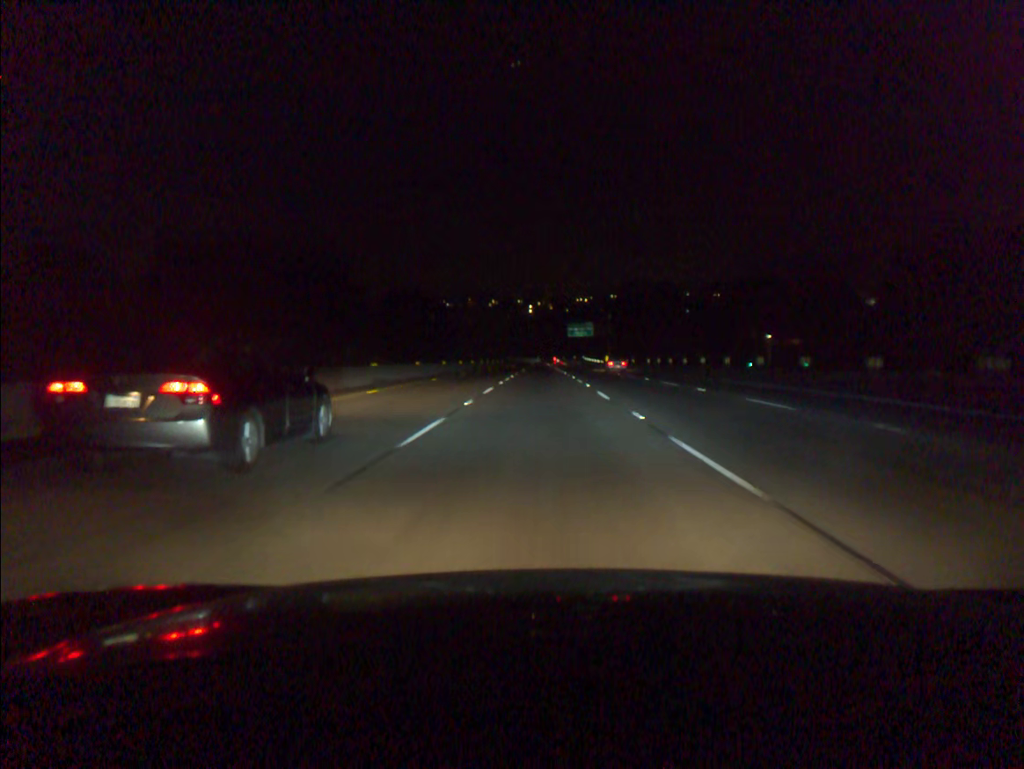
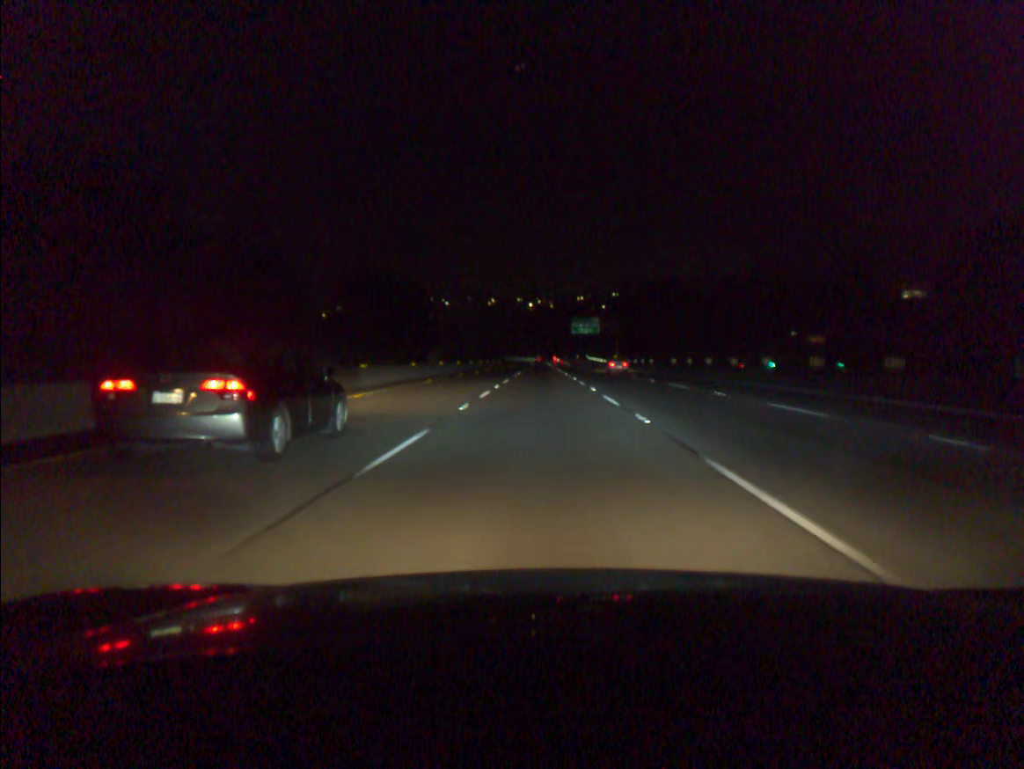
(0.0, +16.9) m; 0°
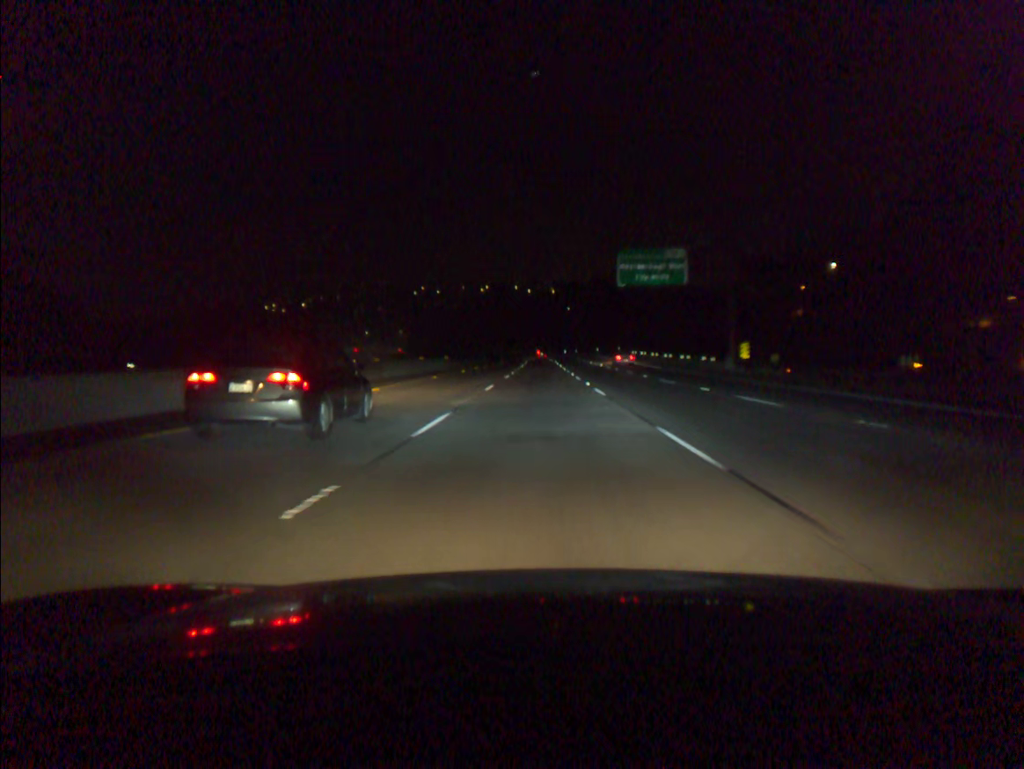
(0.0, +84.6) m; 0°
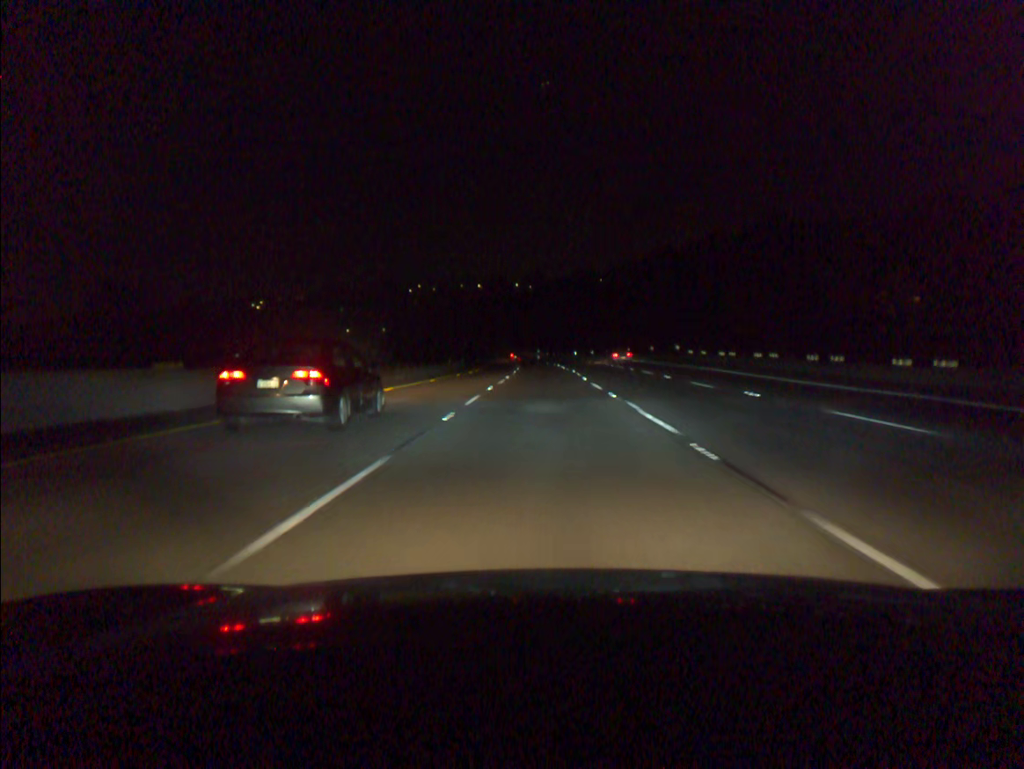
(-0.1, +50.7) m; 0°
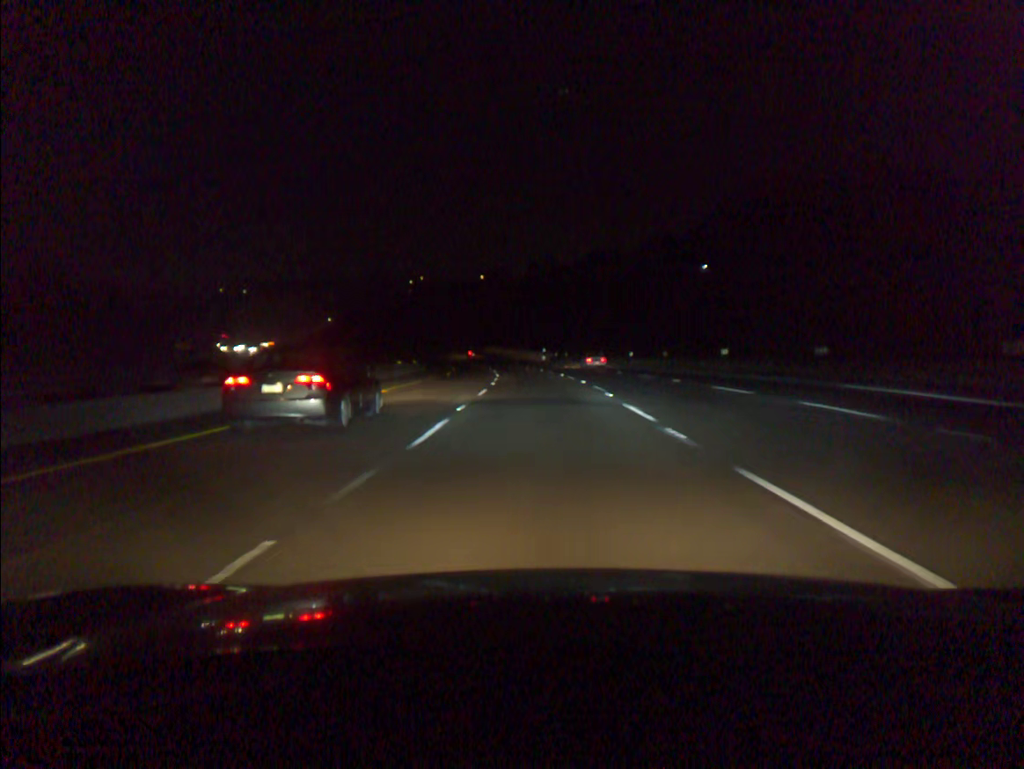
(-0.1, +50.4) m; 0°
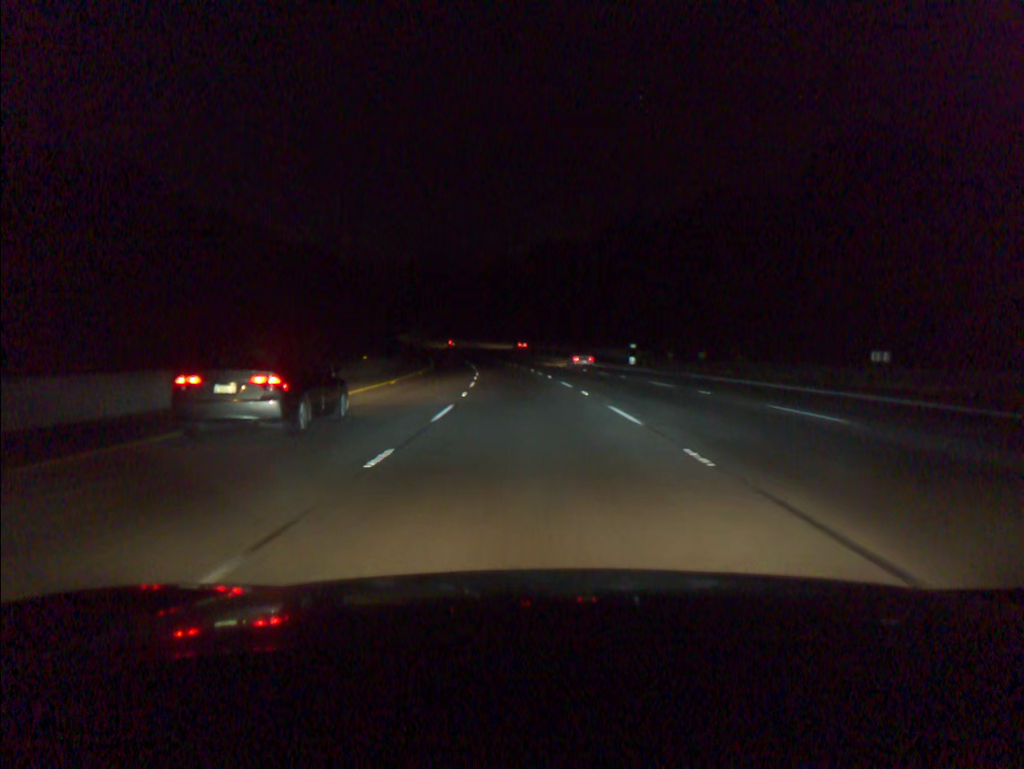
(-2.2, +66.9) m; -5°
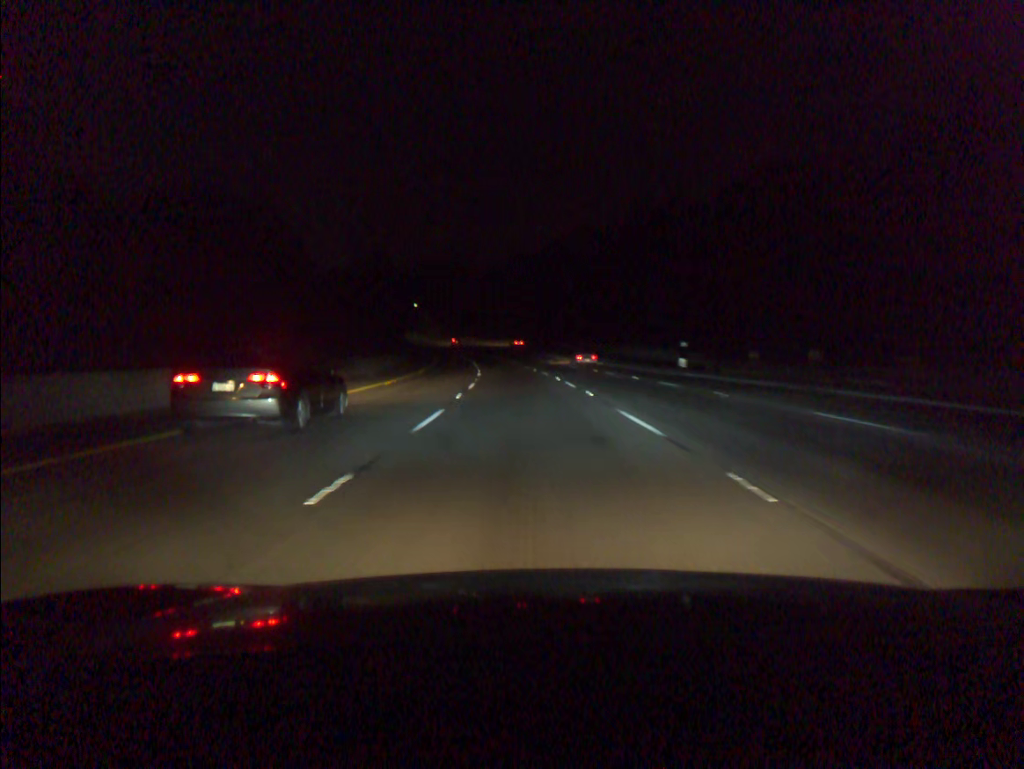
(-0.2, +16.7) m; -2°
